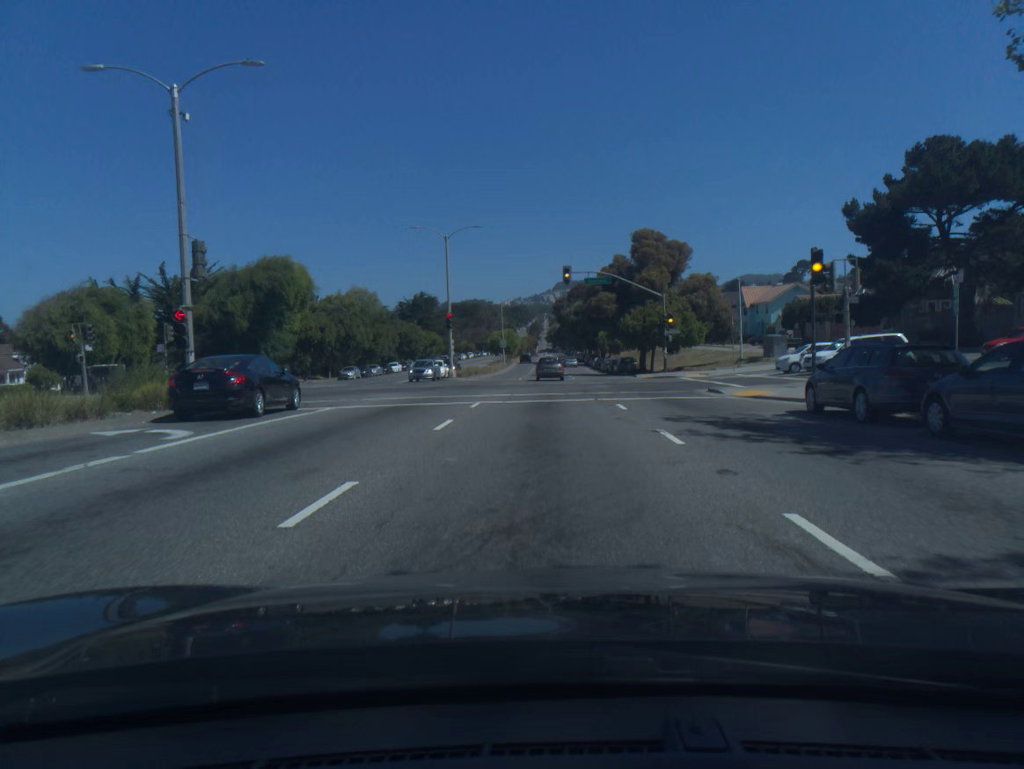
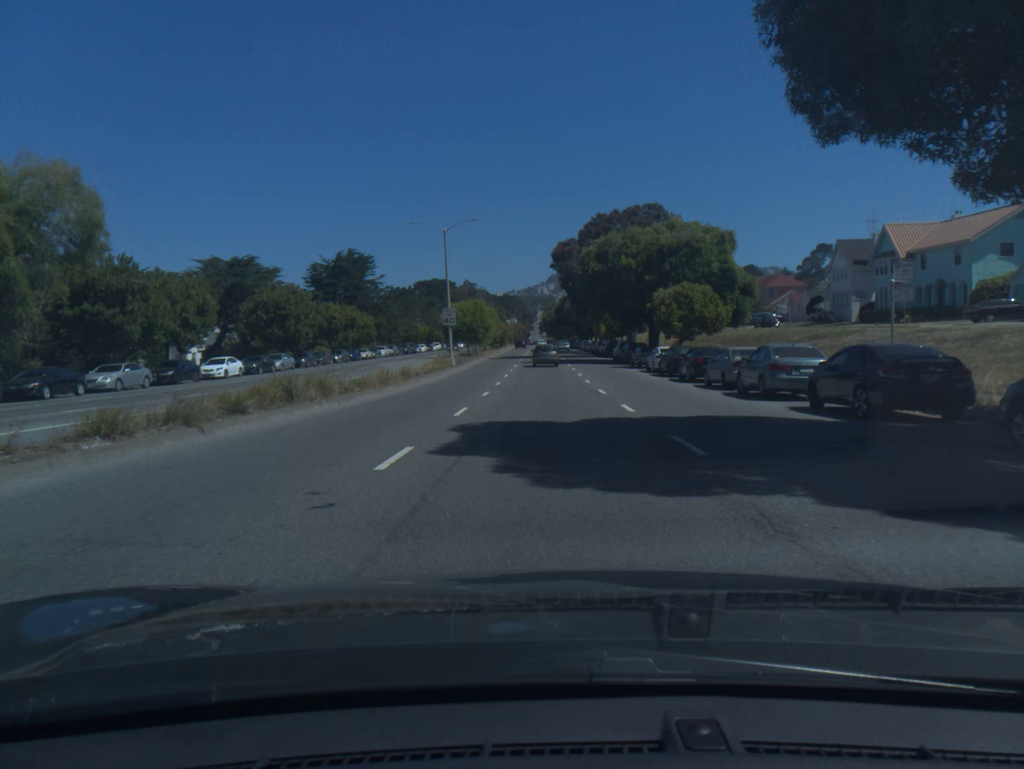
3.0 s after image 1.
(0.0, +58.7) m; 0°
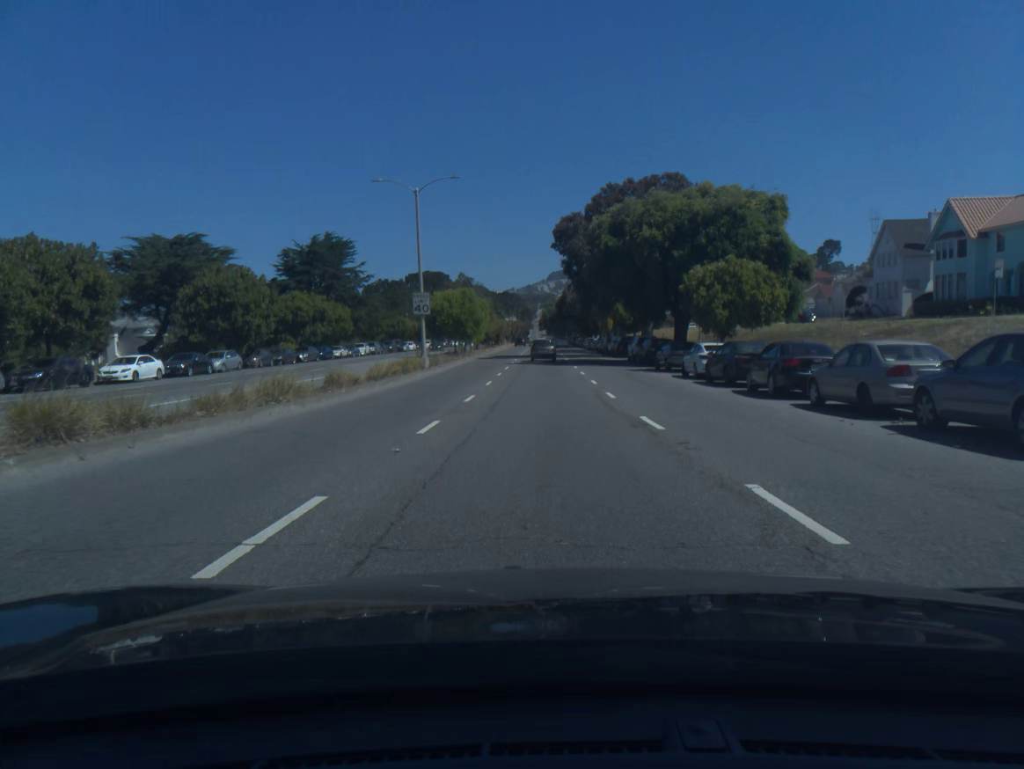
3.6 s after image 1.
(0.0, +11.6) m; 0°
